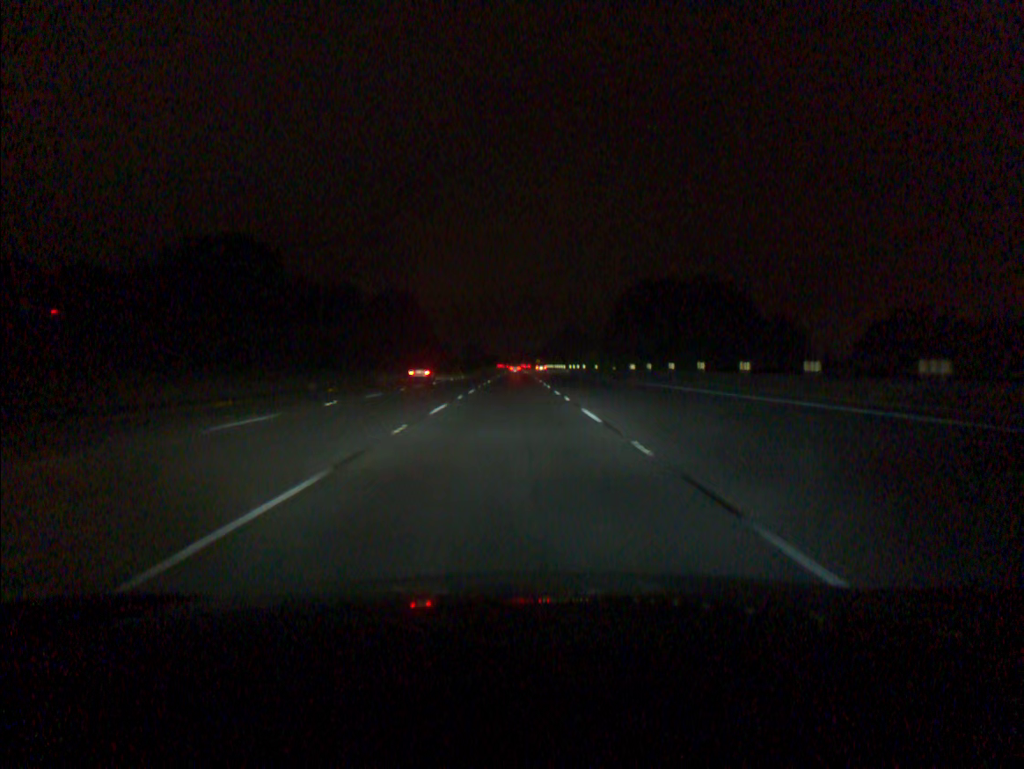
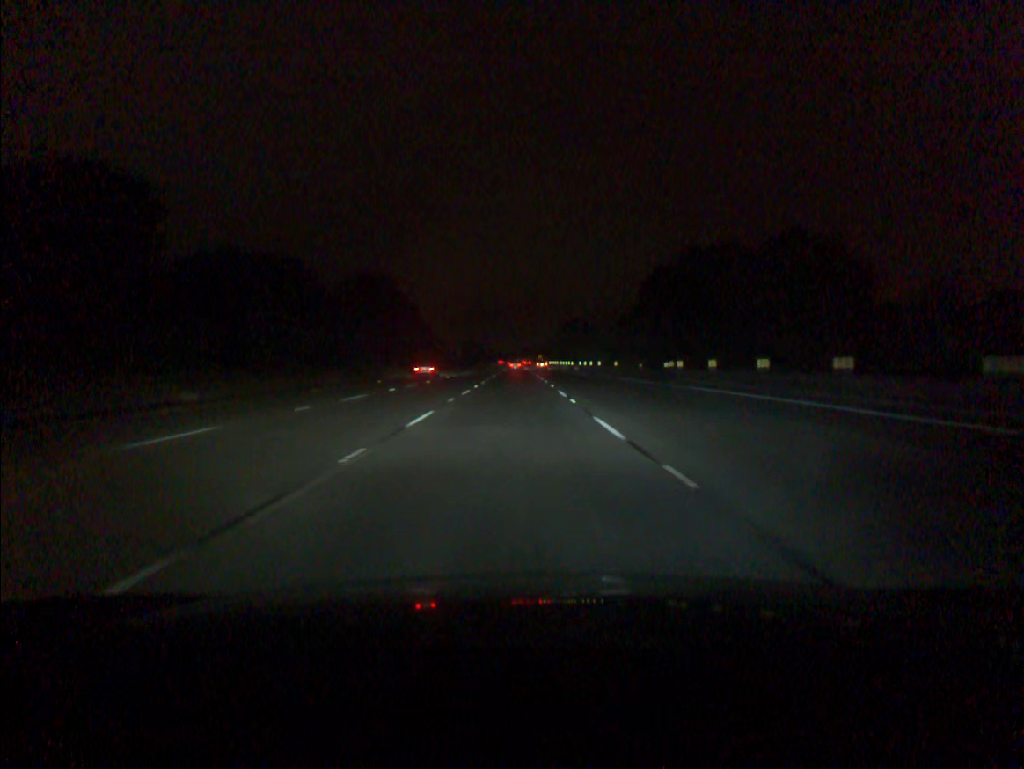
(0.0, +18.2) m; 0°
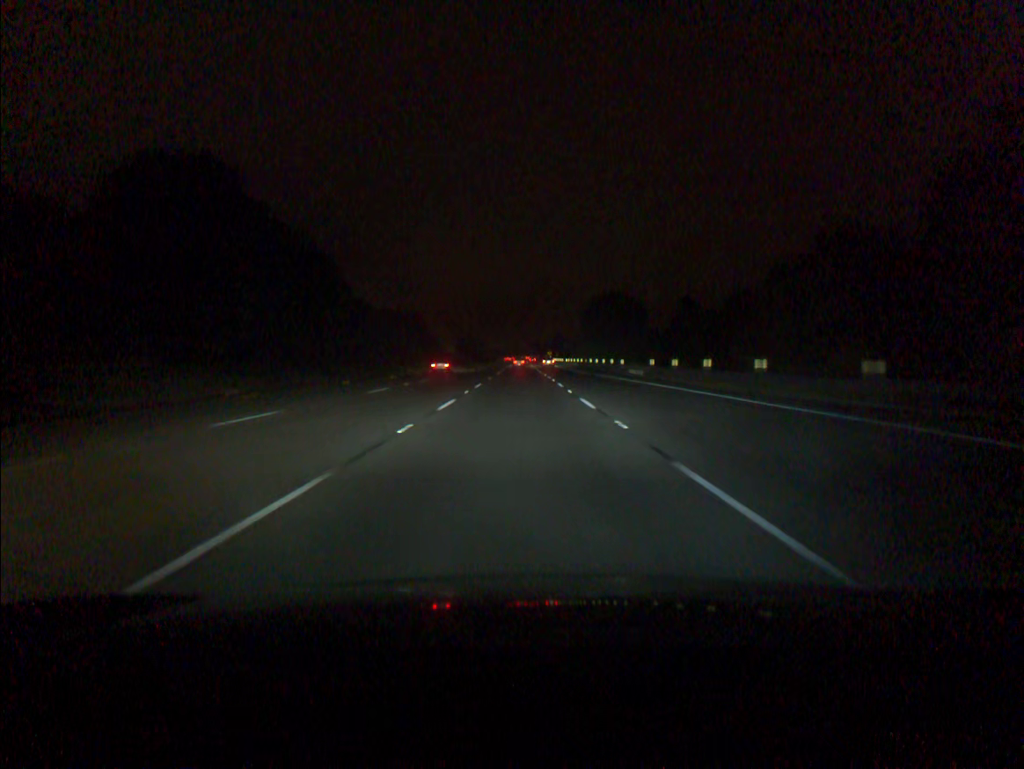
(-0.2, +54.9) m; 0°
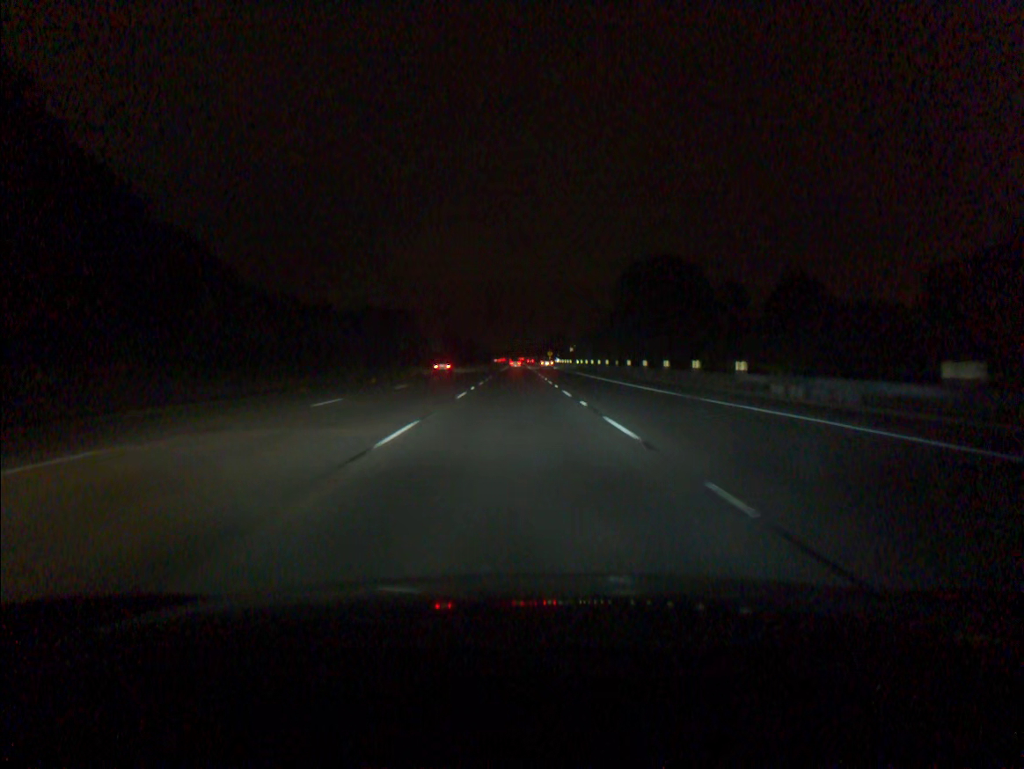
(+0.1, +36.7) m; 0°
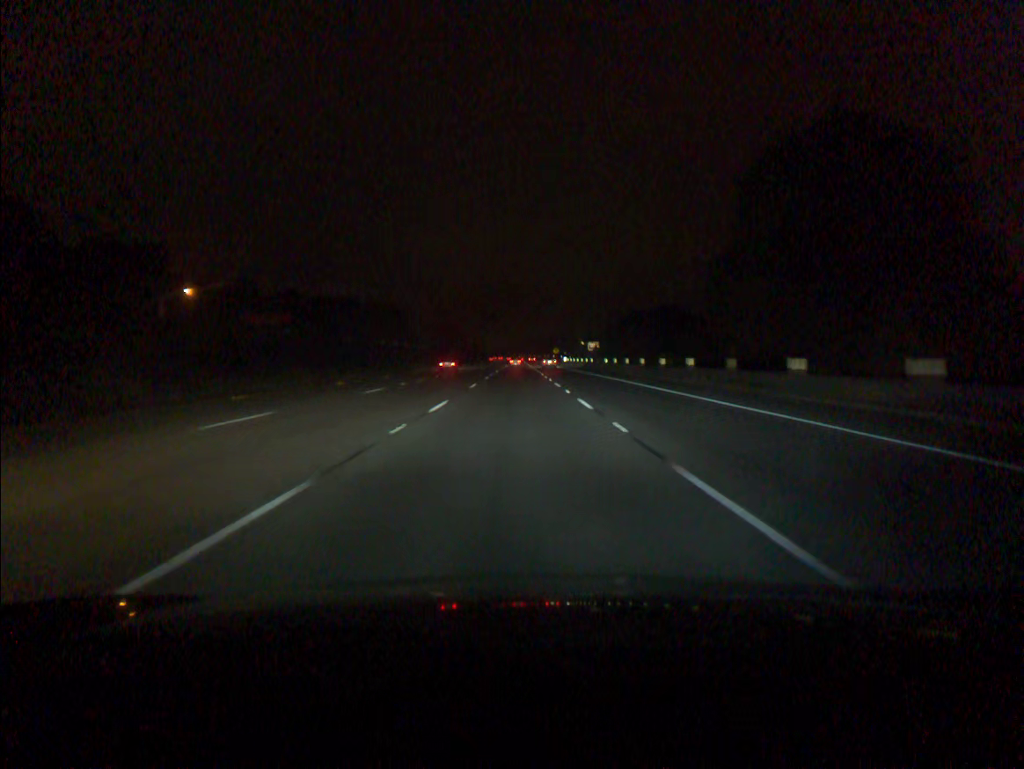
(0.0, +36.7) m; 0°
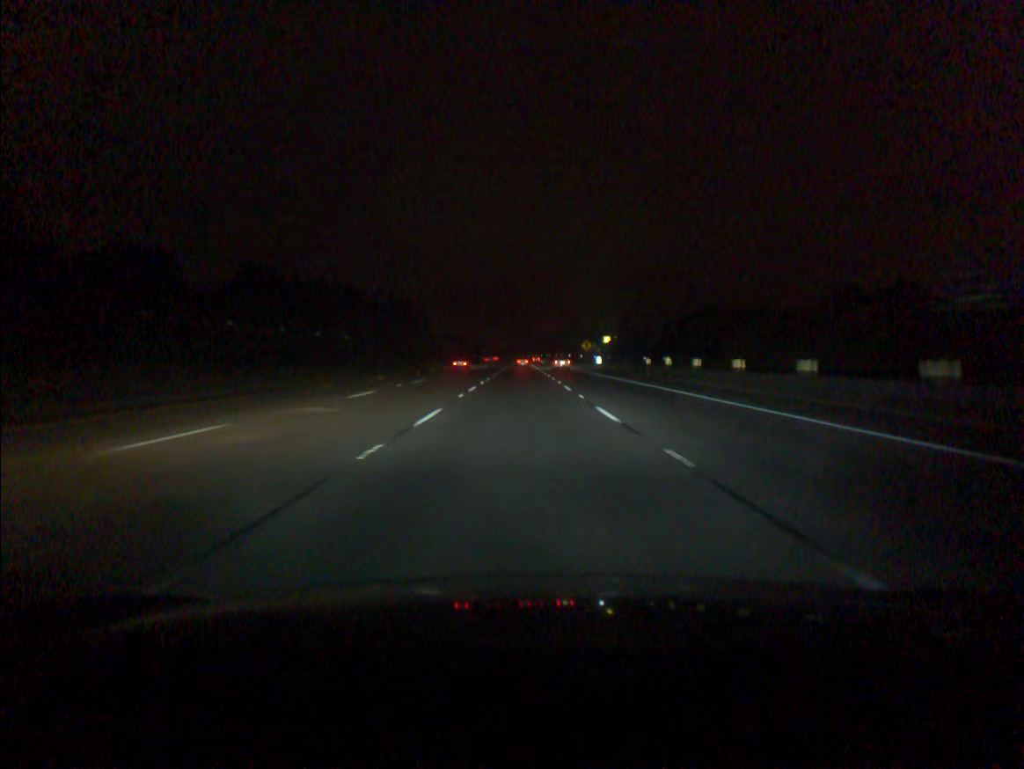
(-0.1, +91.5) m; 0°
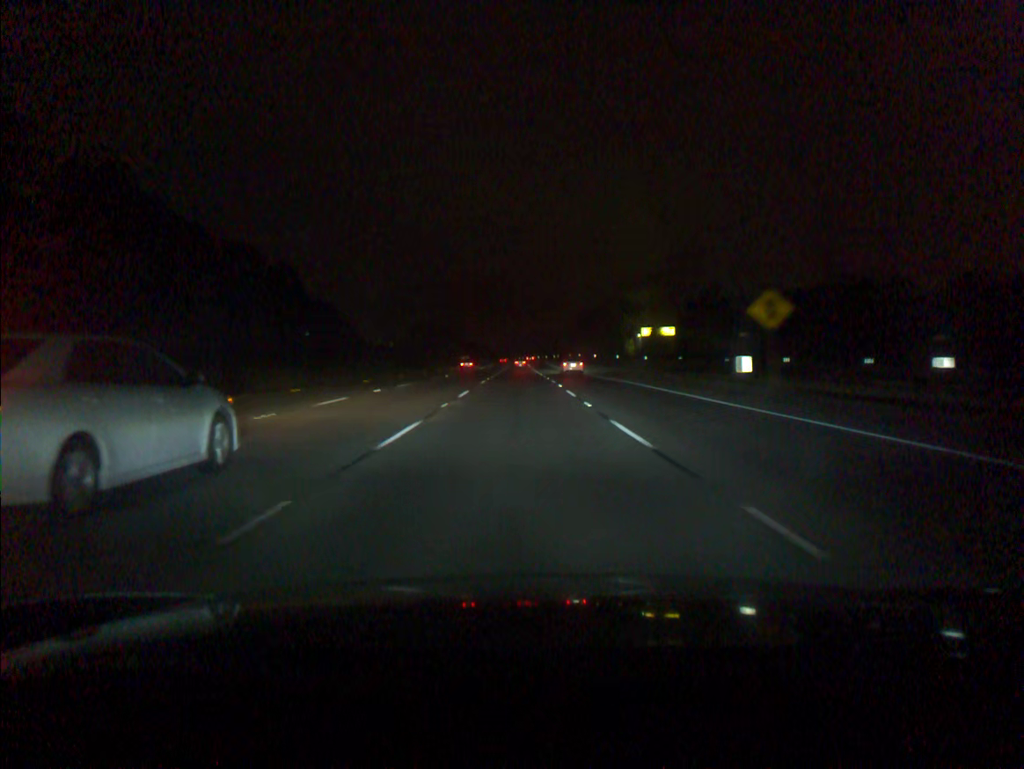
(+0.3, +91.3) m; 0°
